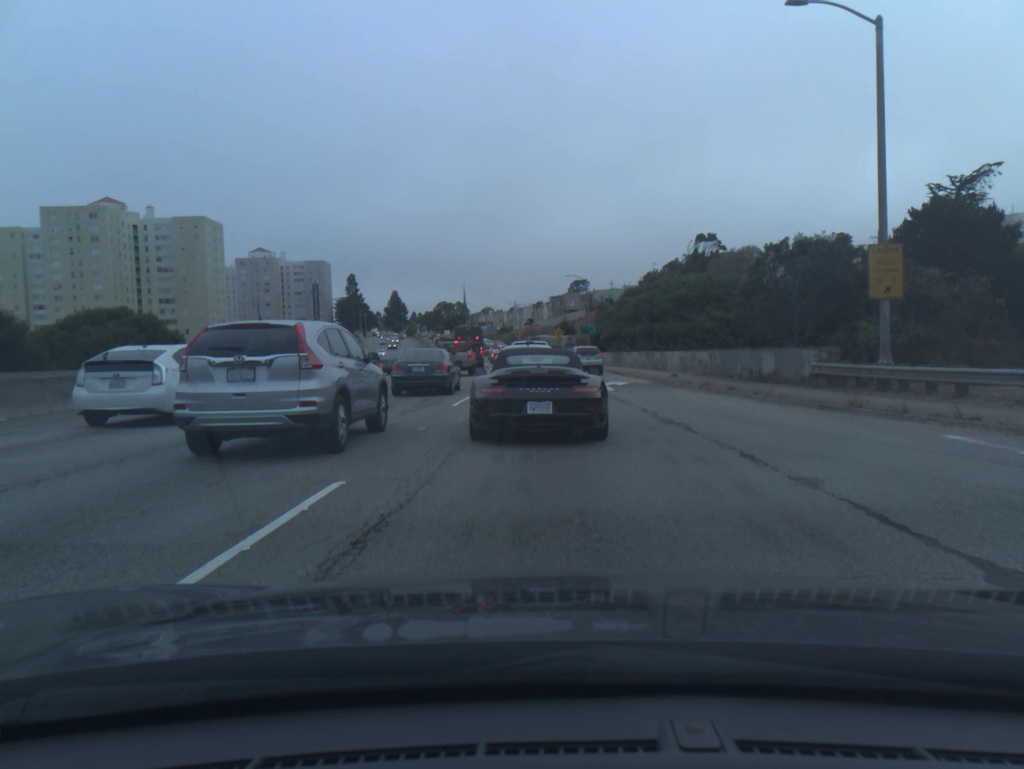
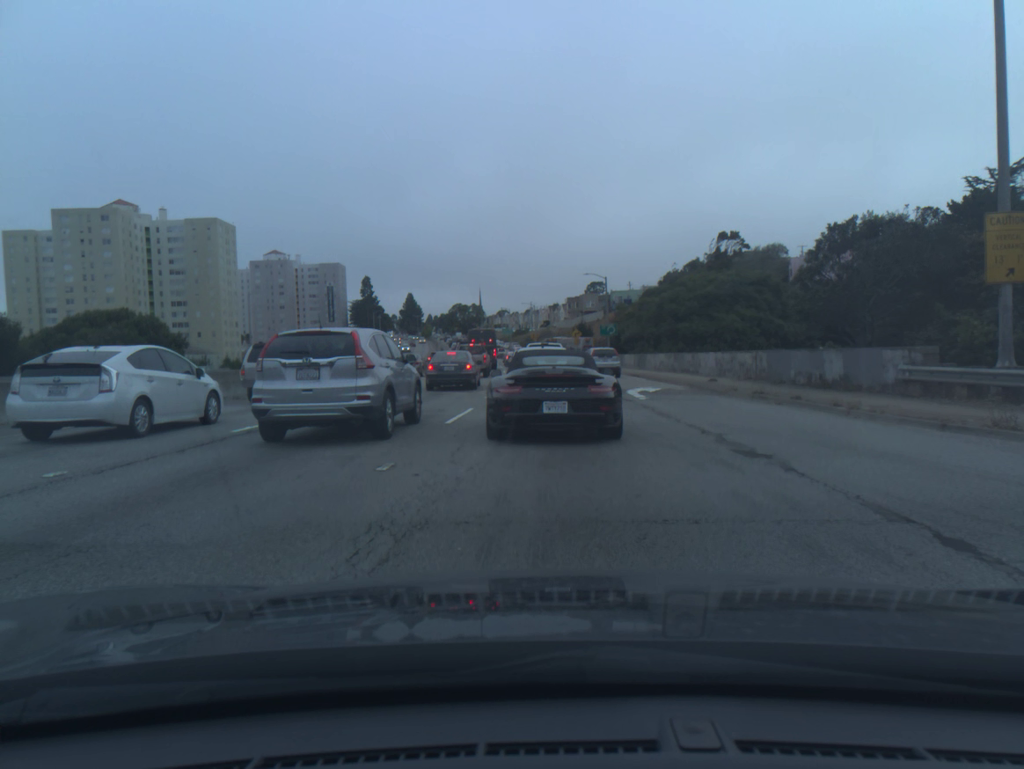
(-0.1, +4.2) m; -1°
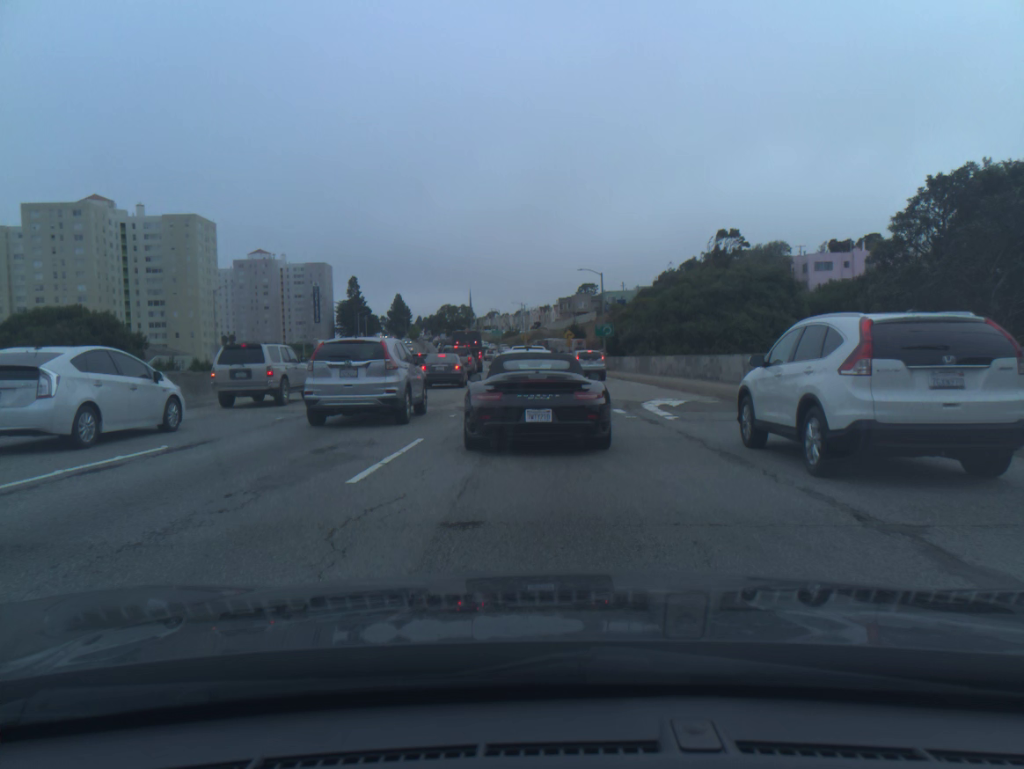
(+0.1, +6.4) m; +1°
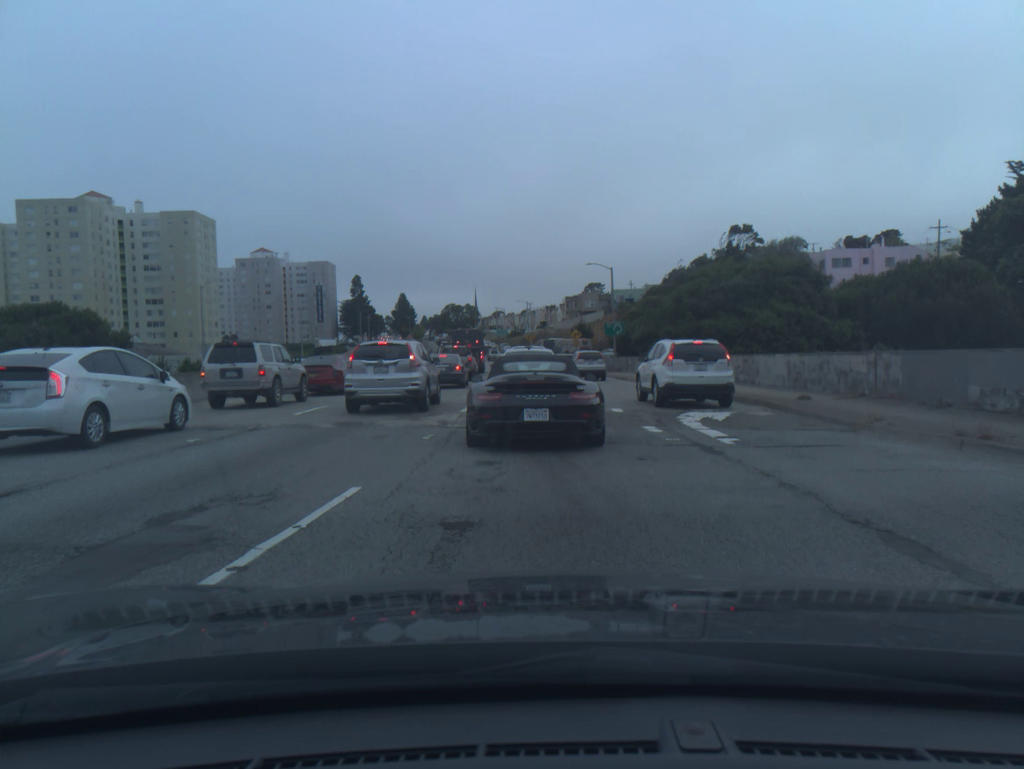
(0.0, +4.5) m; 0°
